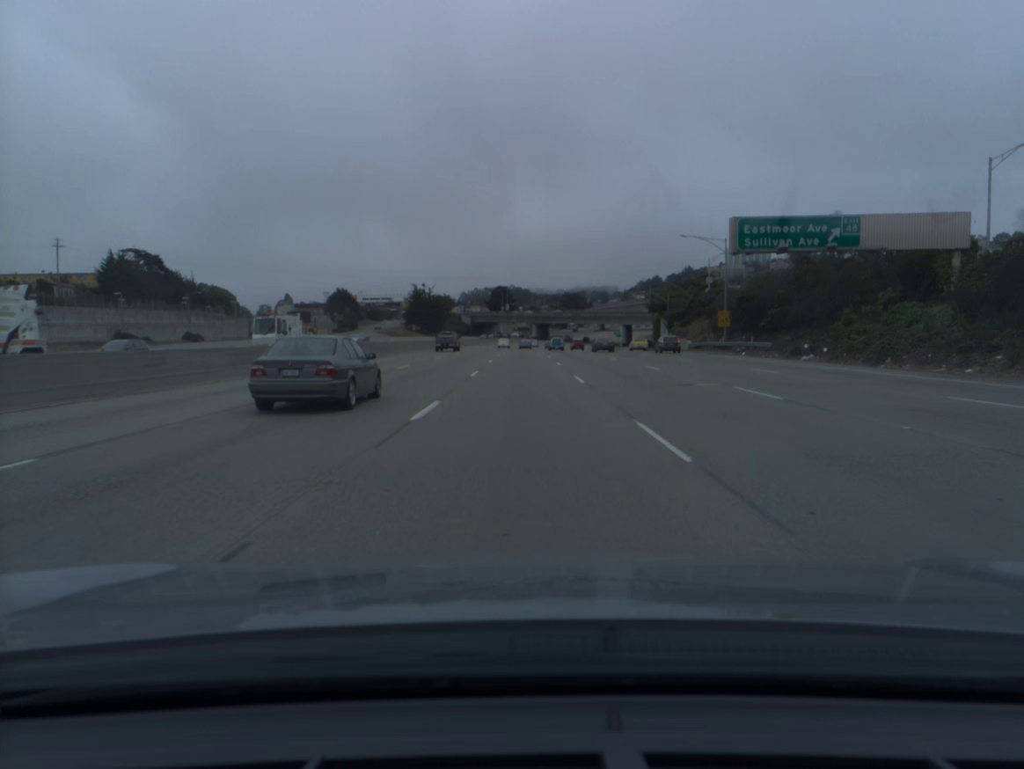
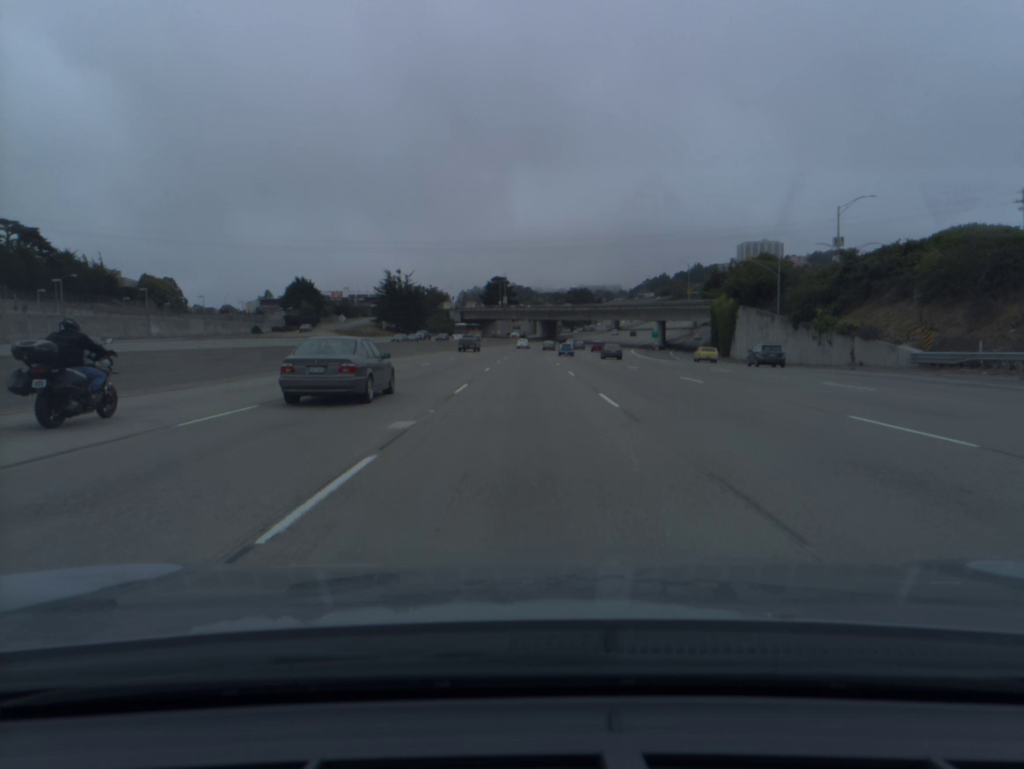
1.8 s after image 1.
(-0.1, +51.4) m; 0°
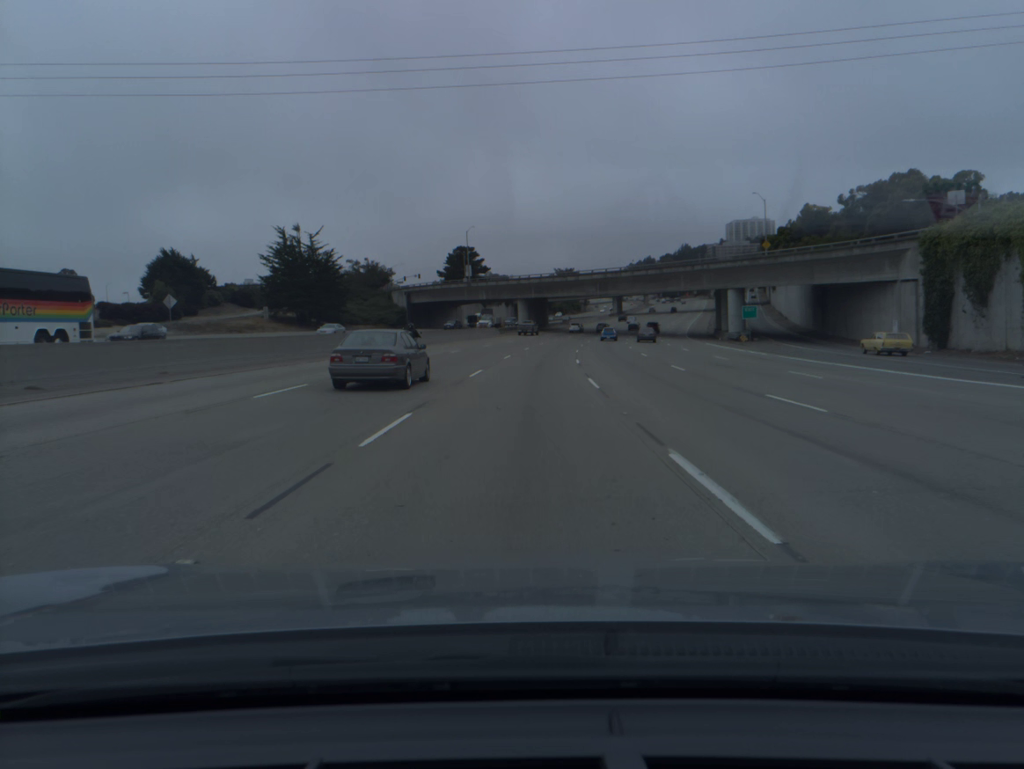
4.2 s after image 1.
(+0.6, +69.1) m; +2°
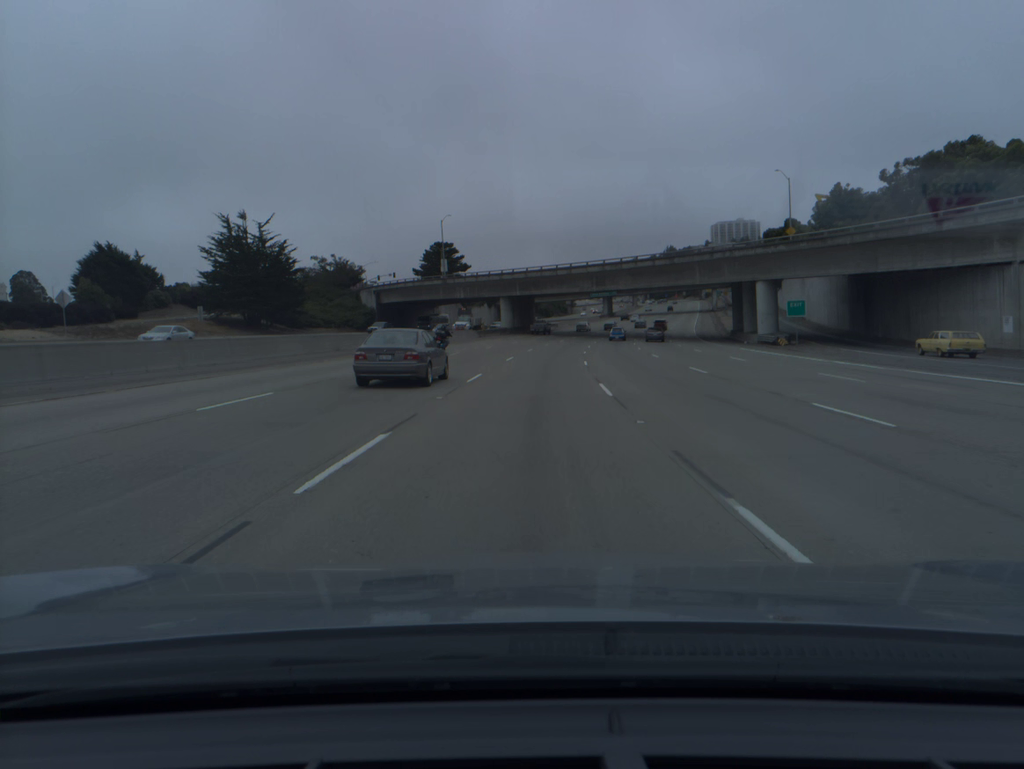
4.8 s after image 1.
(+0.1, +17.3) m; +1°
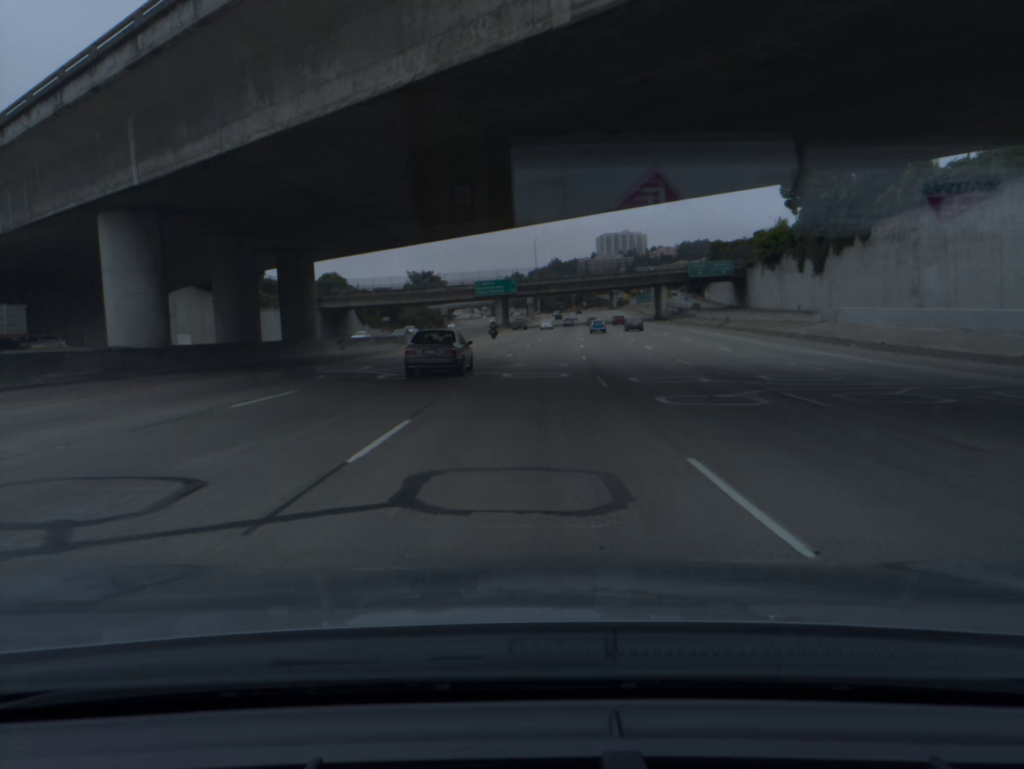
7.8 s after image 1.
(+6.3, +85.3) m; +9°
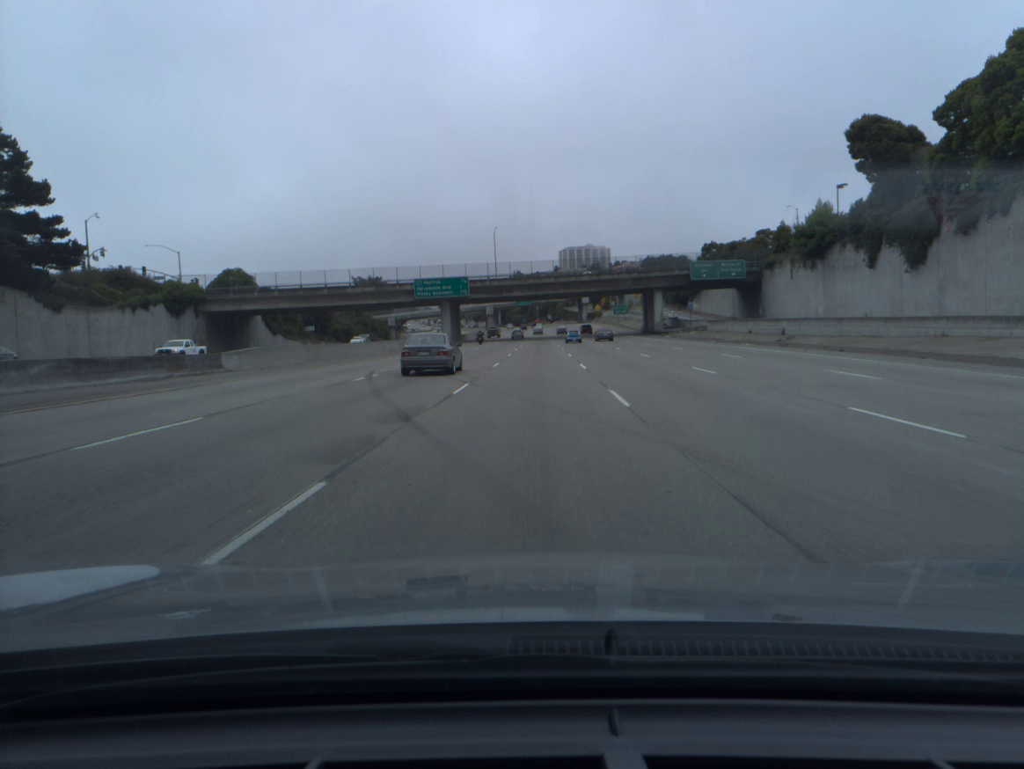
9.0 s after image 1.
(+0.9, +34.0) m; +3°
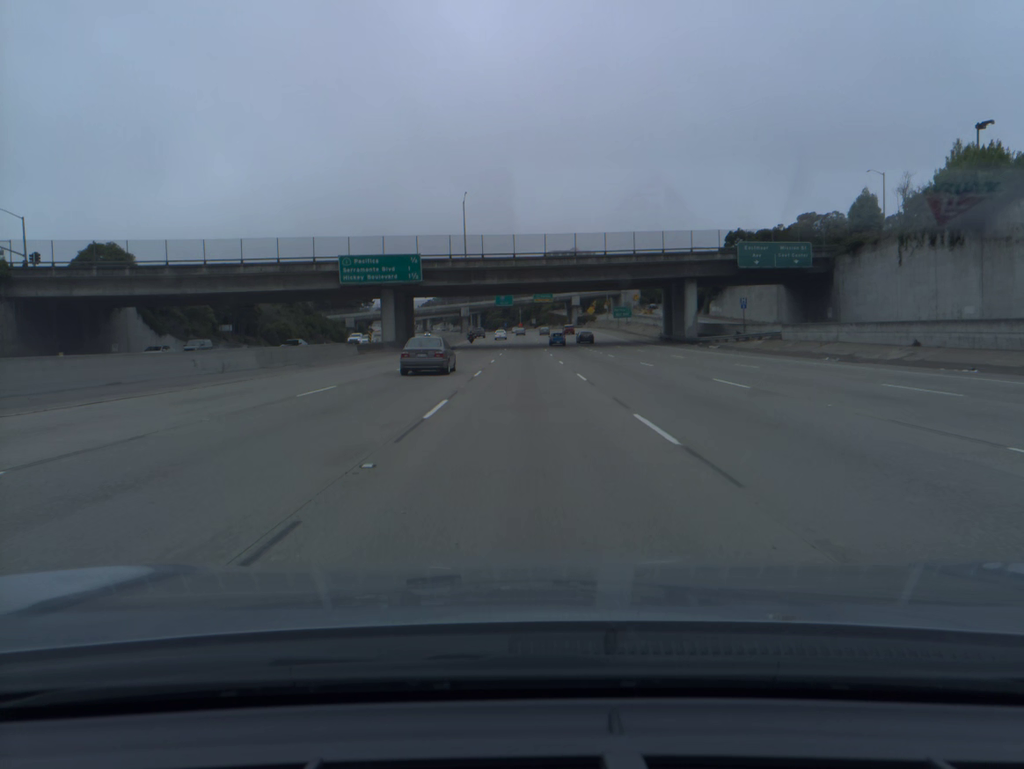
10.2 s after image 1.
(+0.5, +34.1) m; +1°
